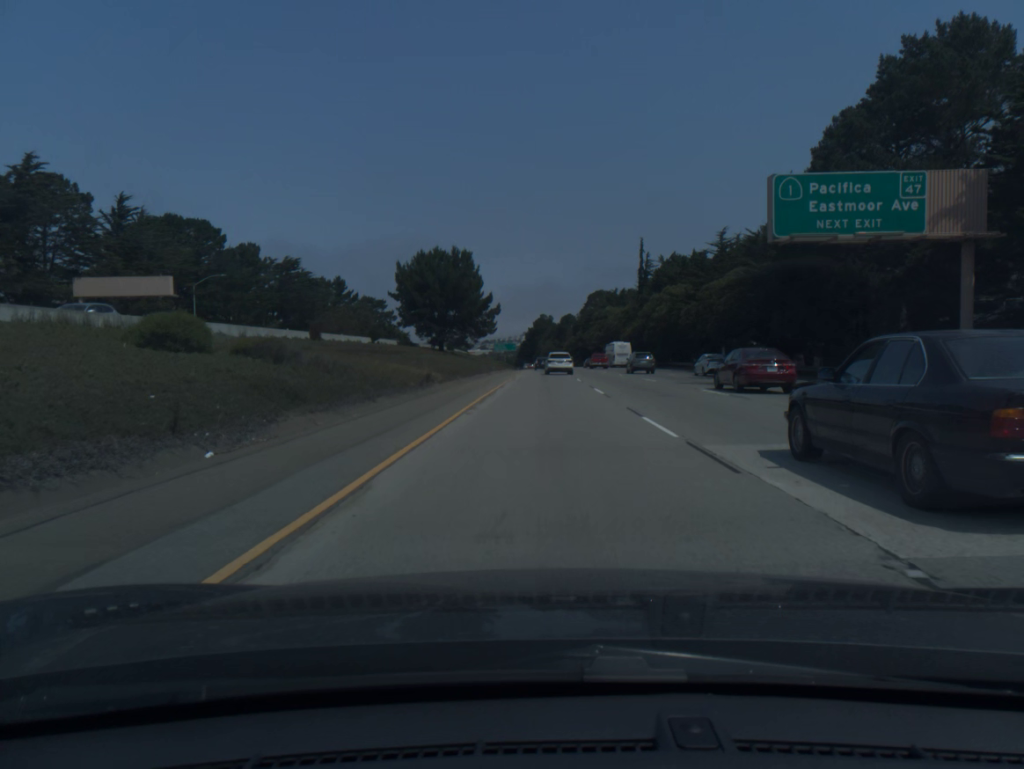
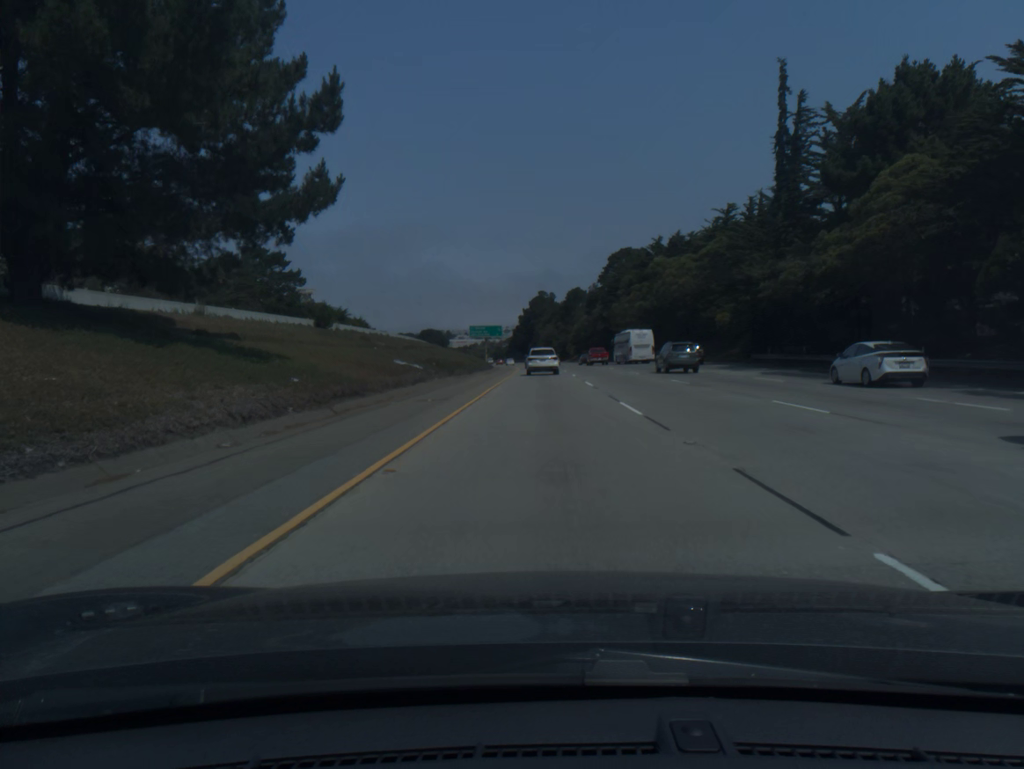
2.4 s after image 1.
(-0.1, +81.7) m; 0°
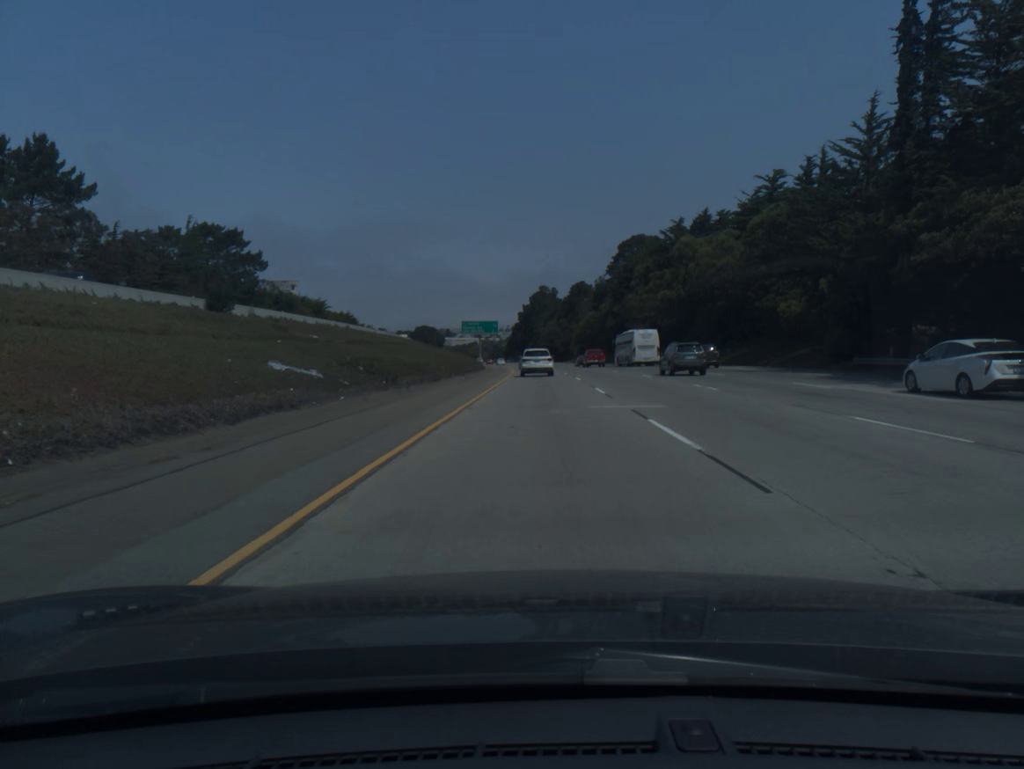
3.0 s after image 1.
(0.0, +19.8) m; 0°
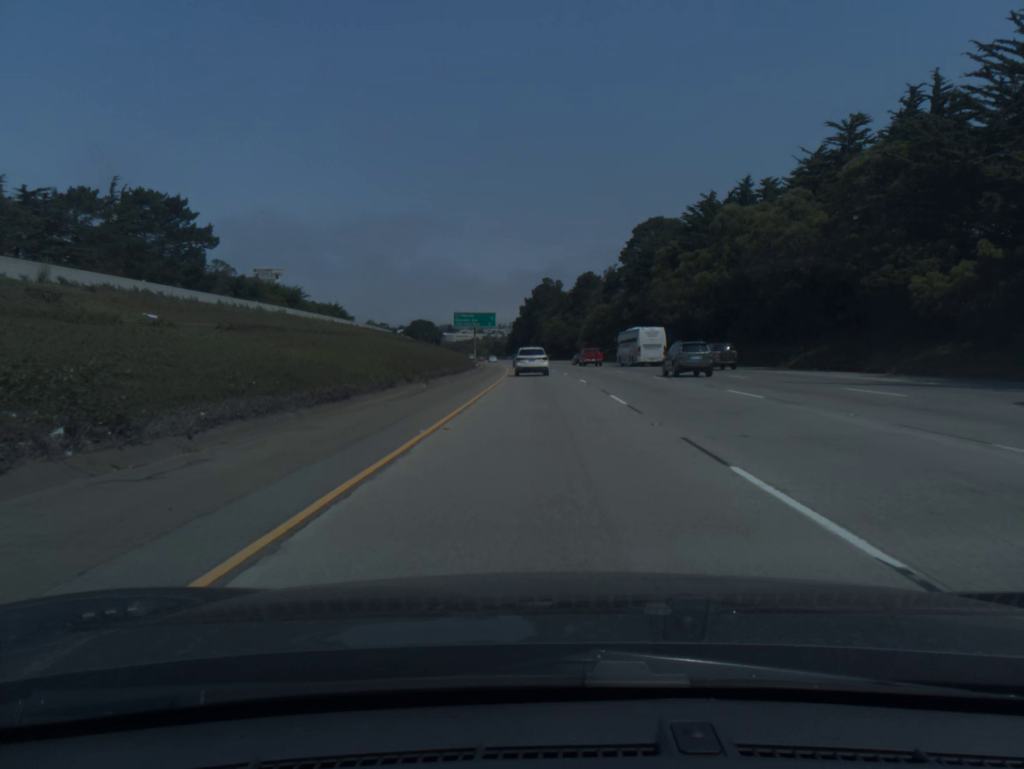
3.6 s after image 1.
(0.0, +19.5) m; 0°
